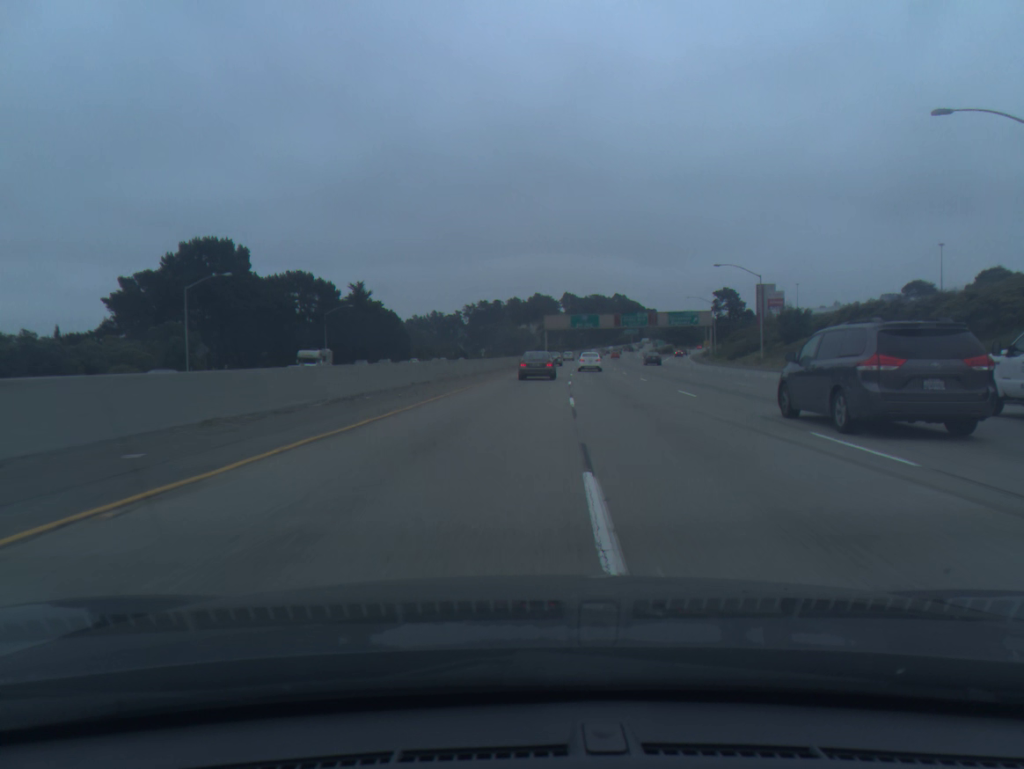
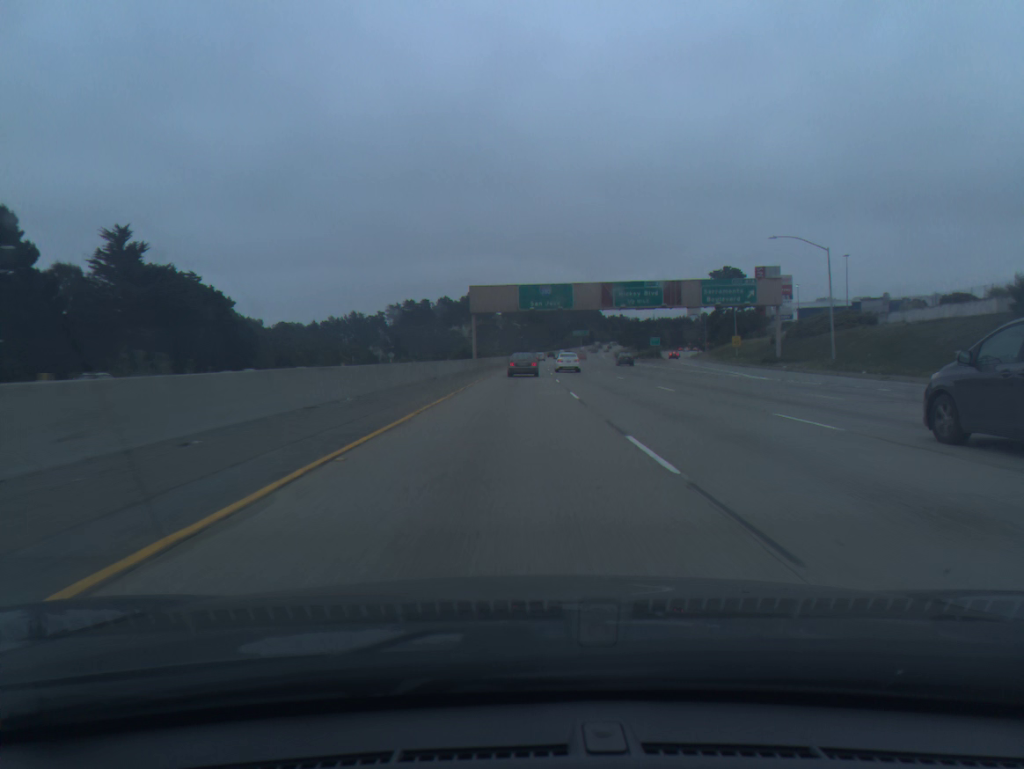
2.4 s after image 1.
(+3.1, +69.5) m; +5°
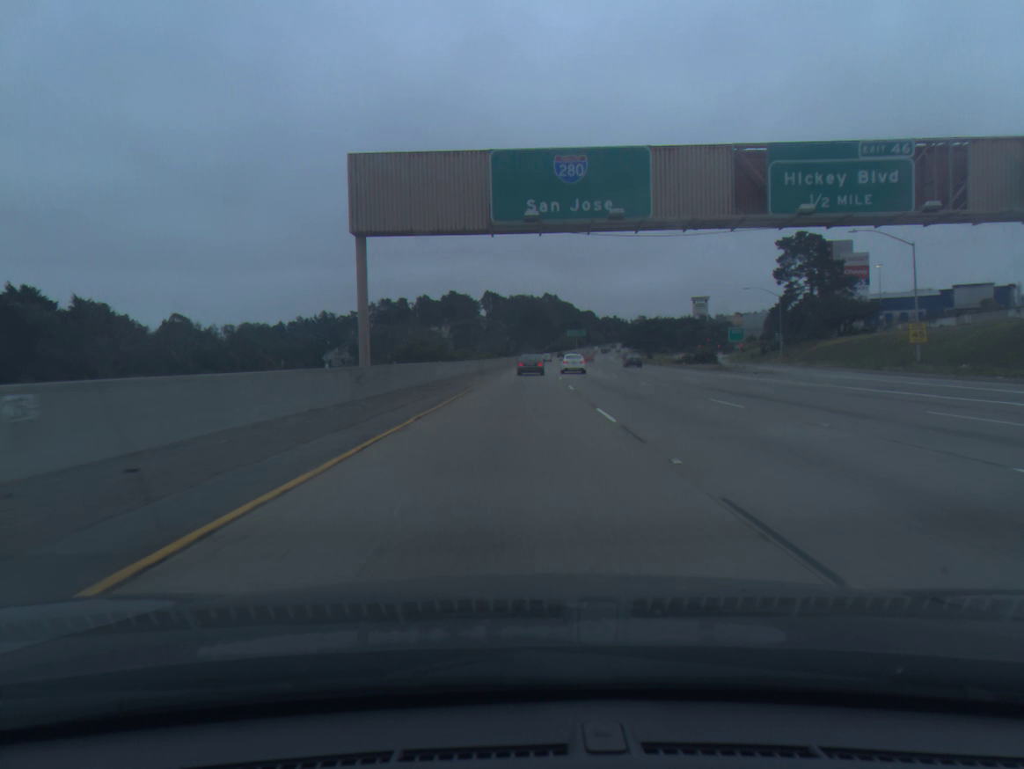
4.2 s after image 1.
(+0.3, +52.0) m; +1°
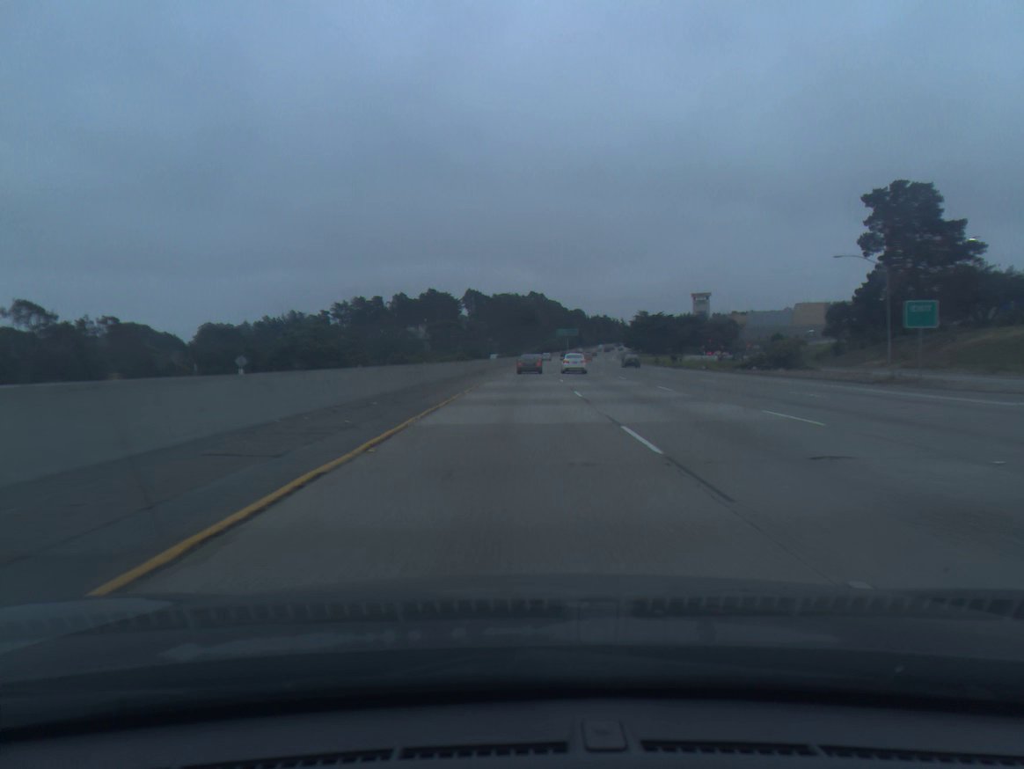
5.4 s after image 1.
(+0.4, +34.7) m; +1°
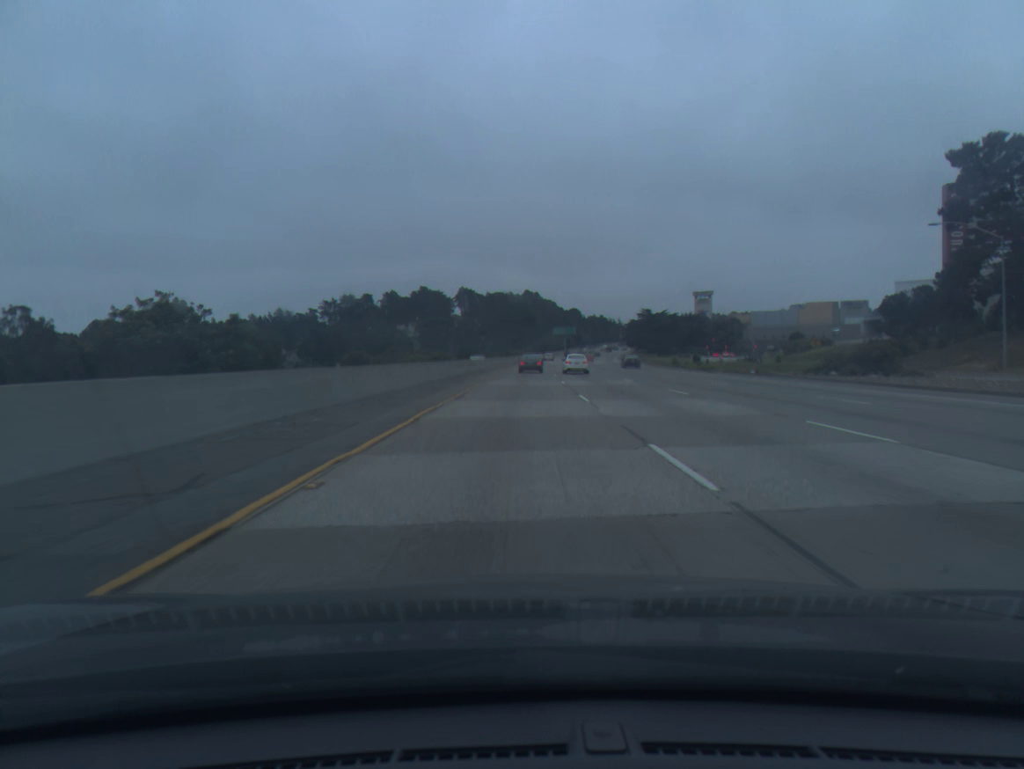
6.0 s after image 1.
(+0.1, +17.4) m; 0°
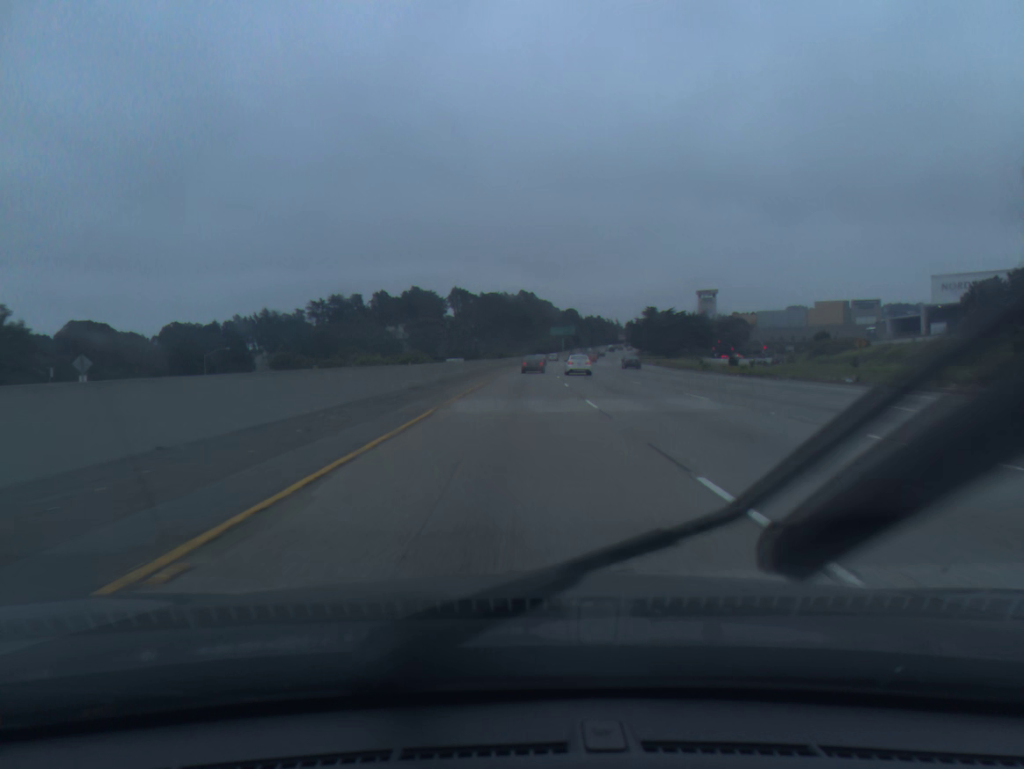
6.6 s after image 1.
(+0.1, +17.5) m; 0°
